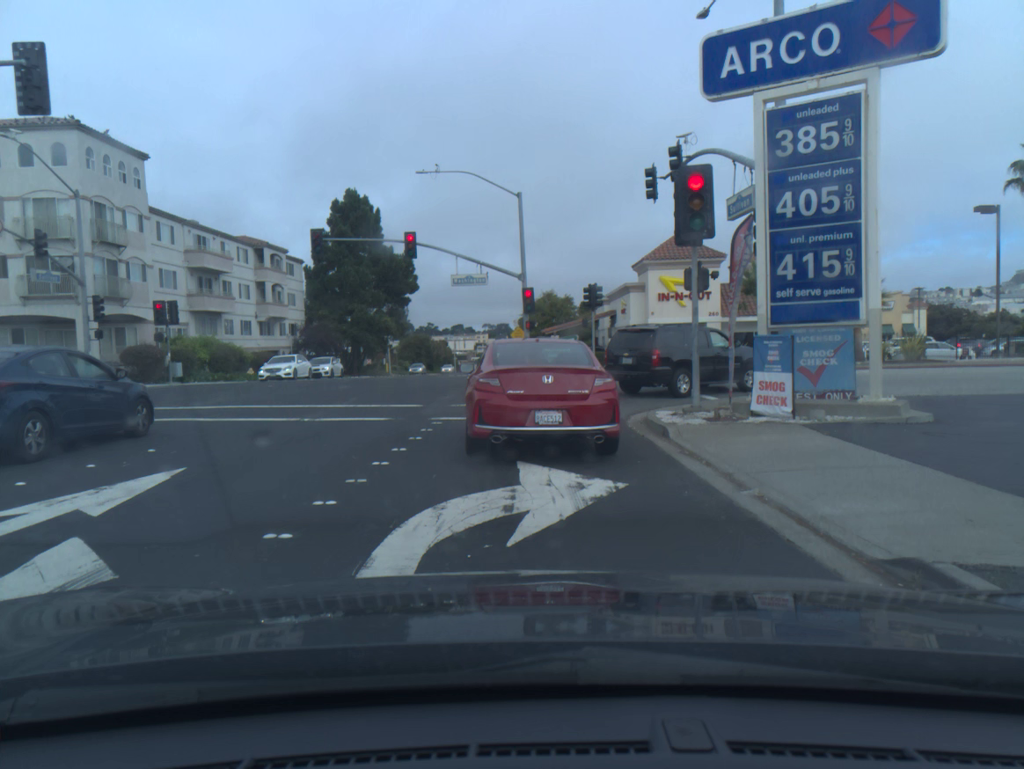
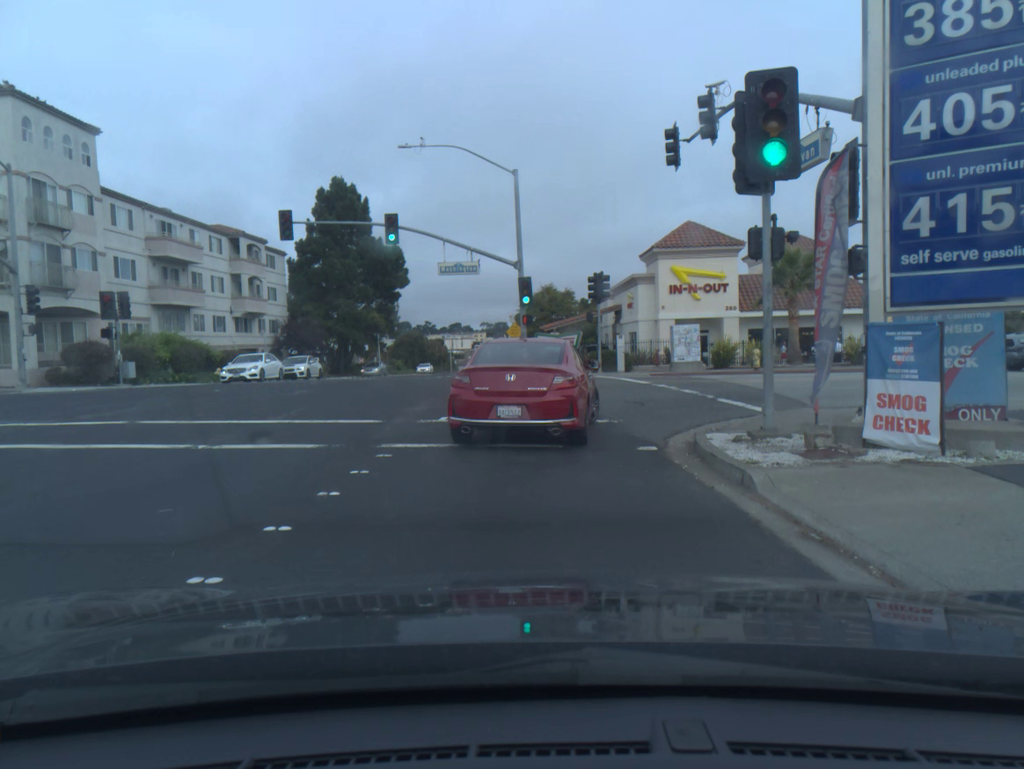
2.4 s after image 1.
(0.0, +4.6) m; +1°
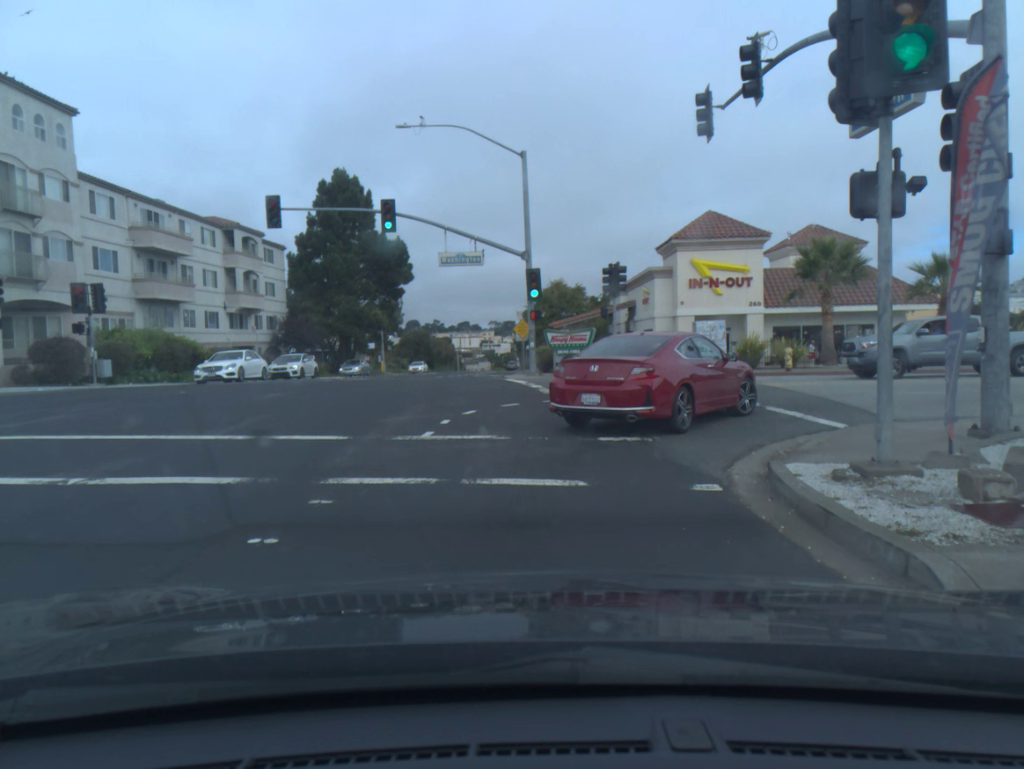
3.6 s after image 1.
(0.0, +3.1) m; -2°
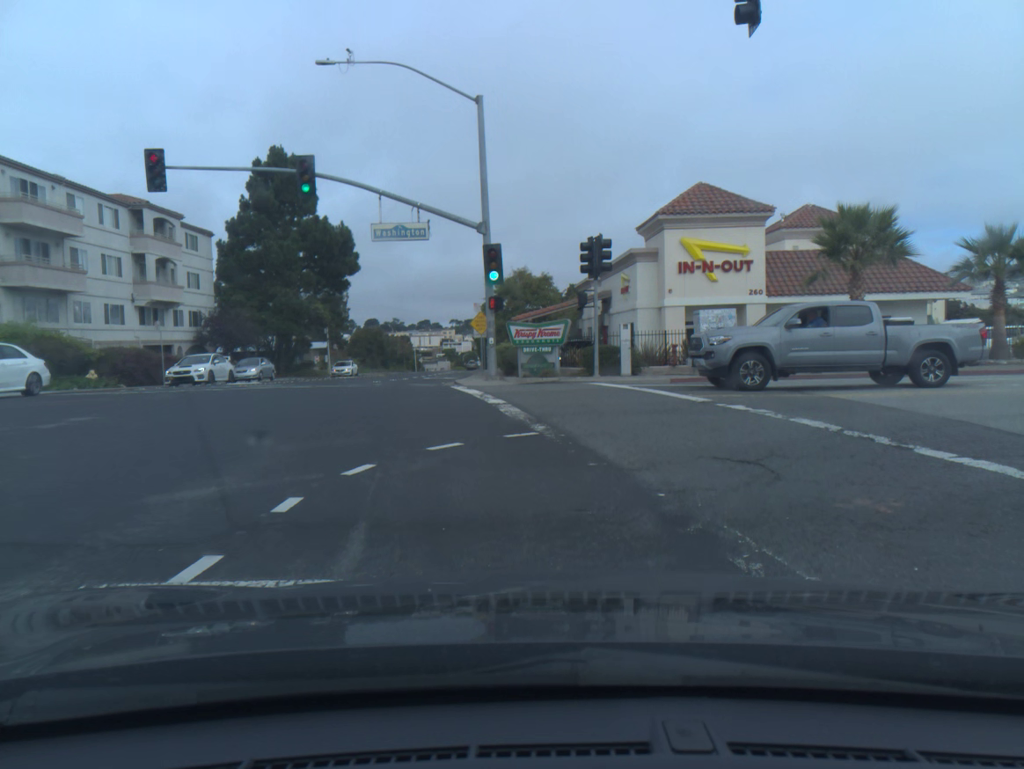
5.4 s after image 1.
(+0.2, +6.7) m; +9°
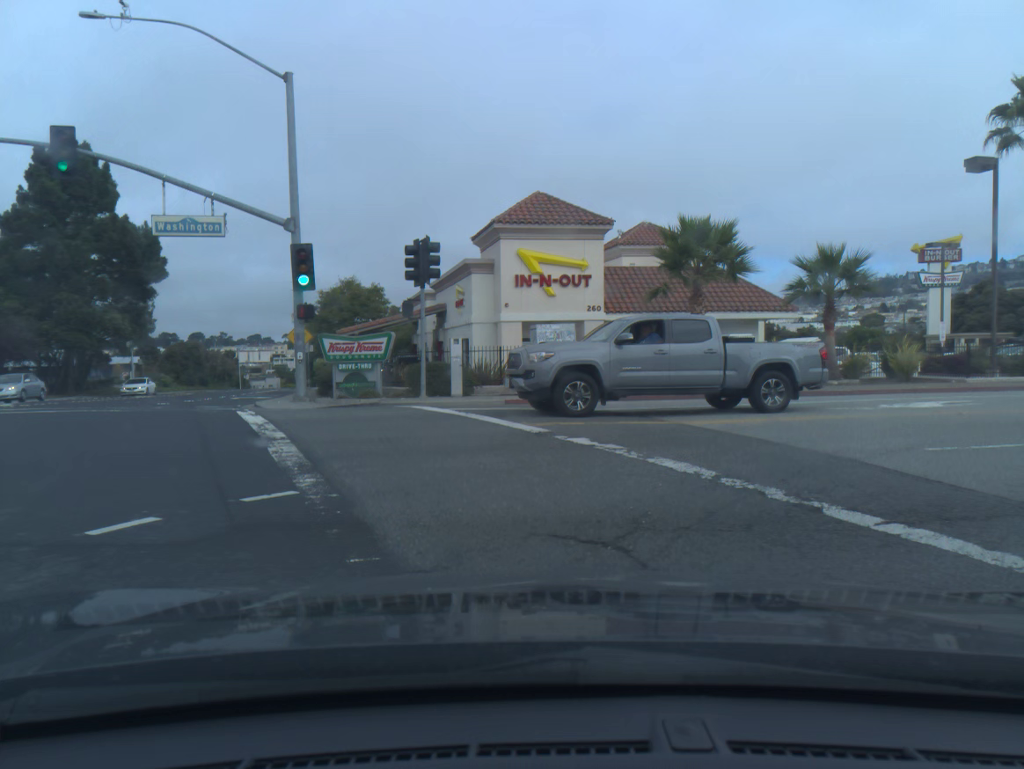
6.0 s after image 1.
(+0.3, +2.8) m; +15°
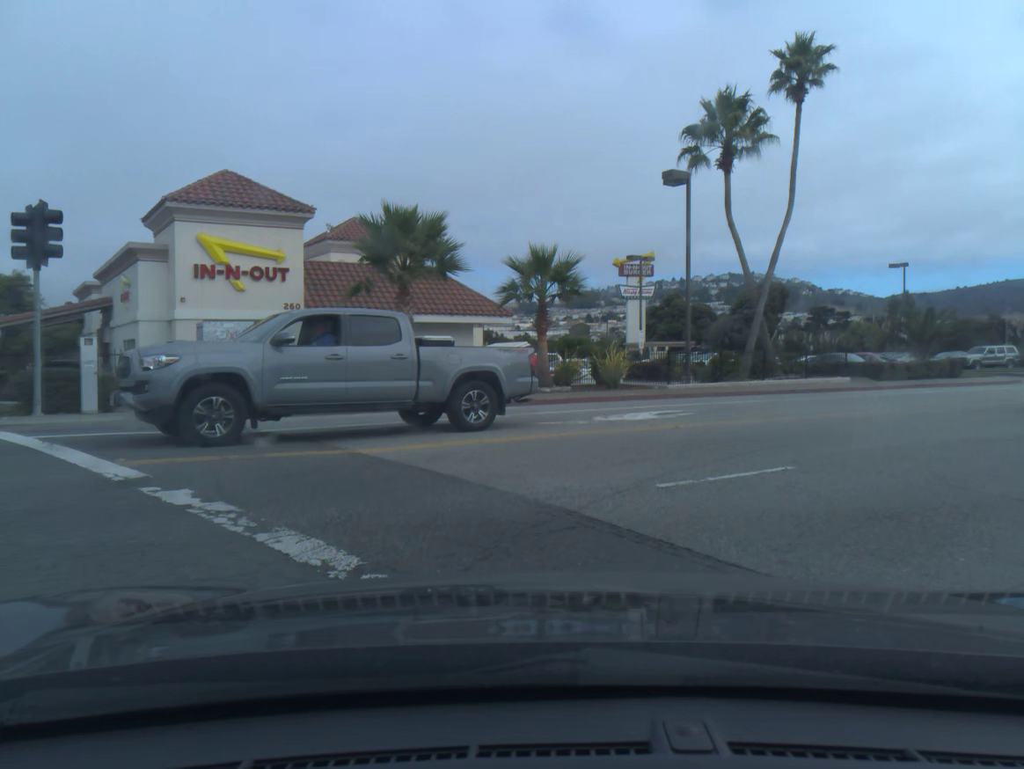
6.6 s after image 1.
(+0.6, +3.0) m; +22°
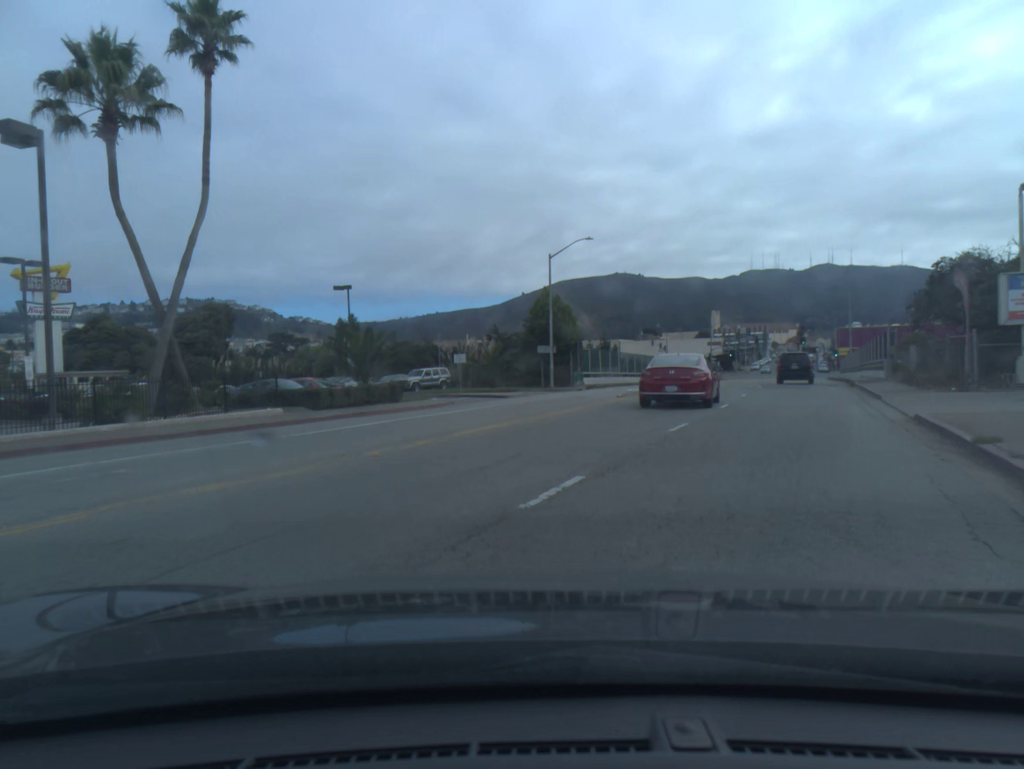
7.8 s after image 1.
(+2.0, +6.3) m; +31°
